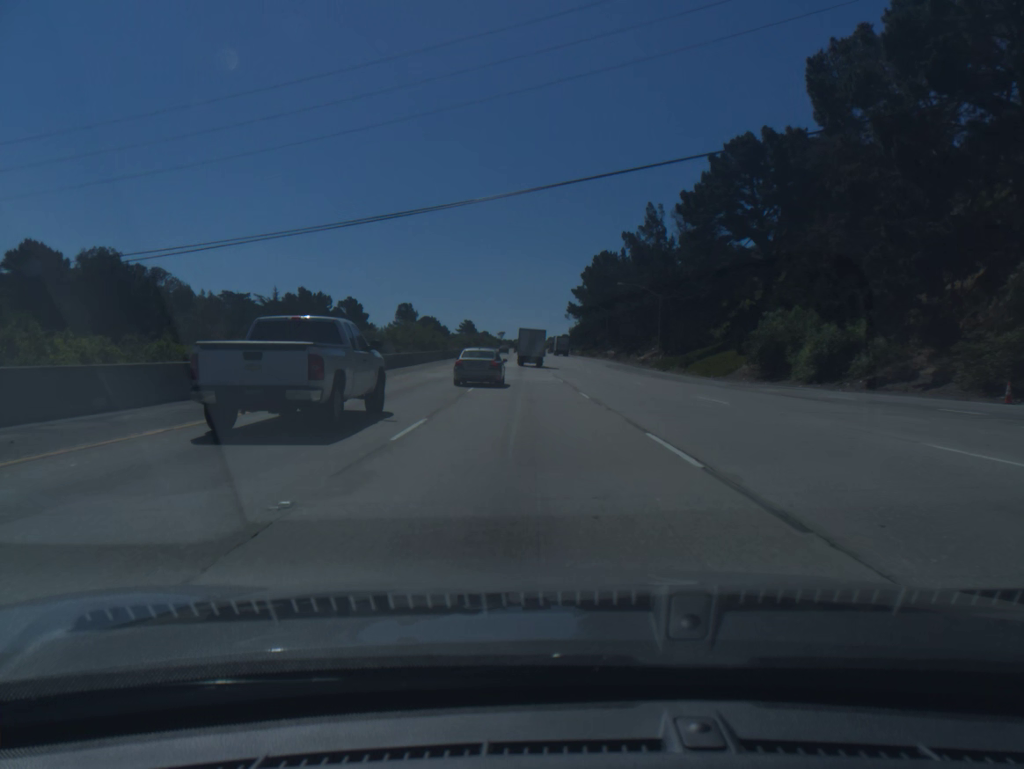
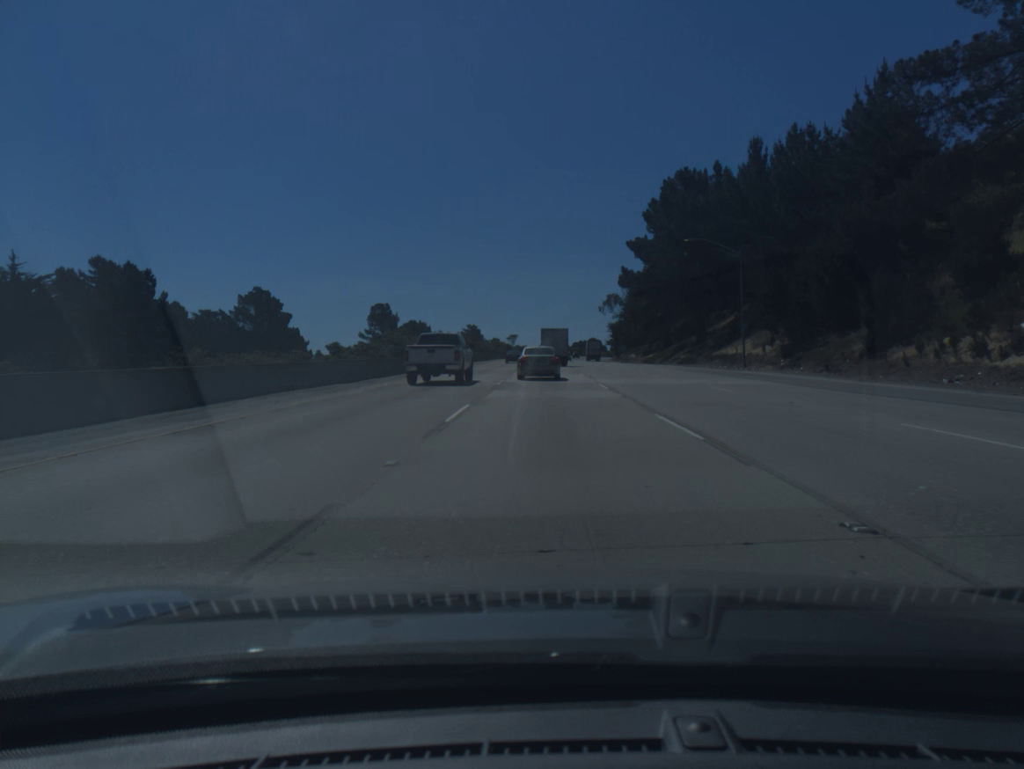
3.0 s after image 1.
(-2.6, +85.5) m; -2°
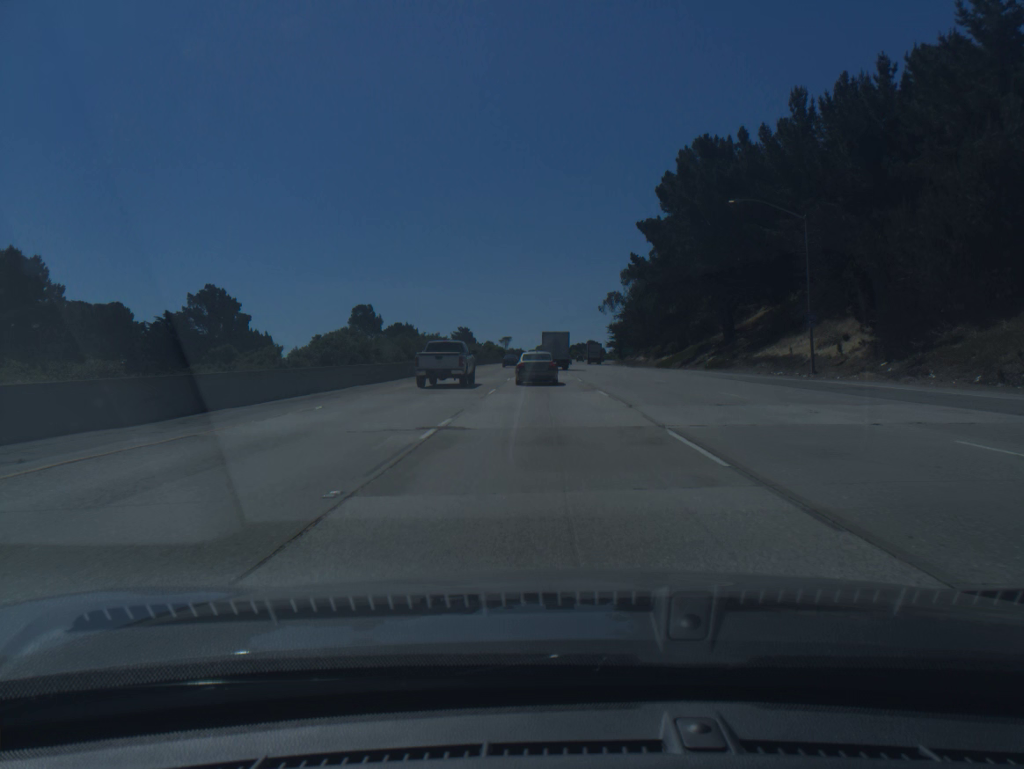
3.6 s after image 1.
(+0.1, +16.9) m; 0°
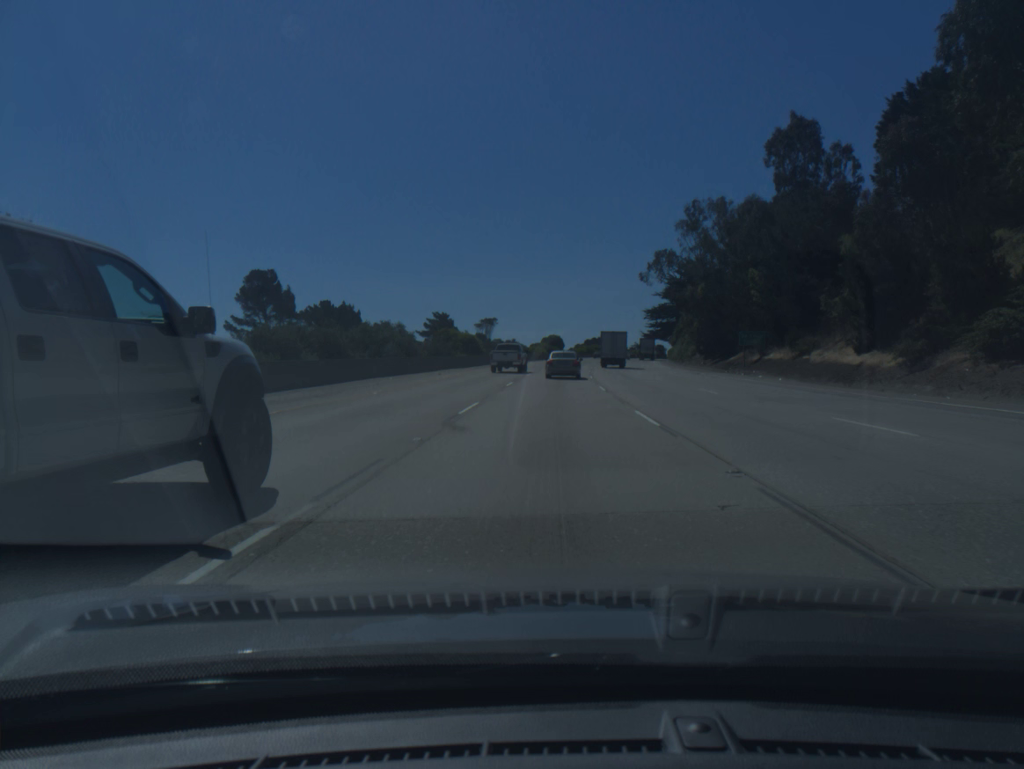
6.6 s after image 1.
(-0.6, +82.6) m; -1°
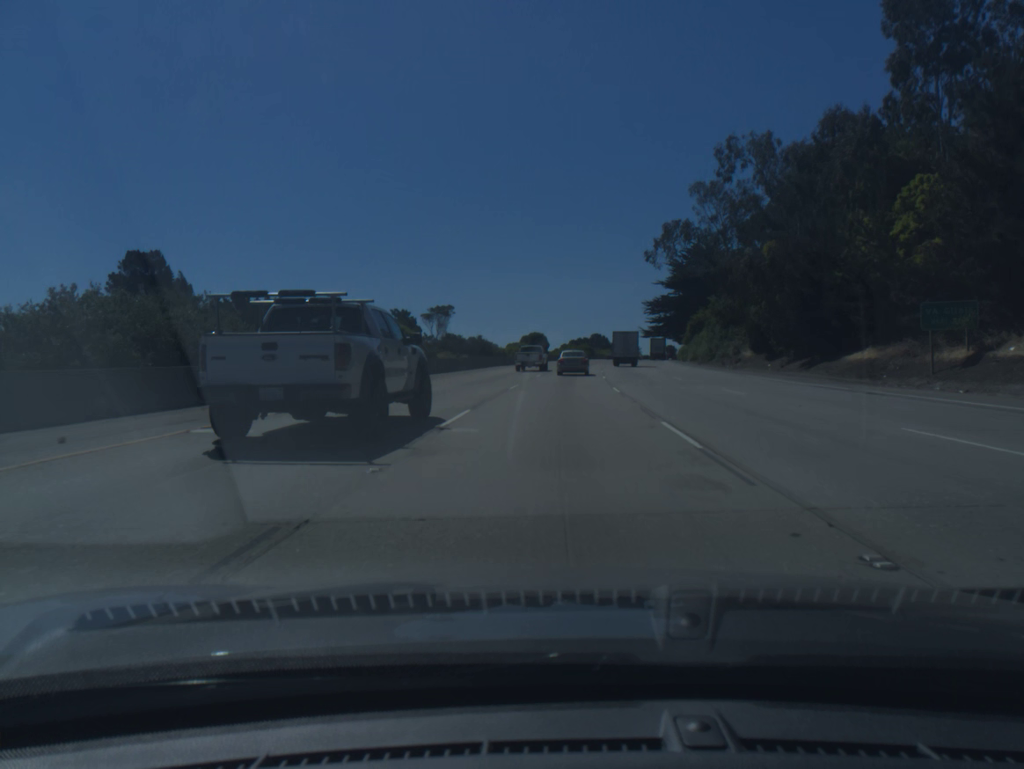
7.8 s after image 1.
(+0.3, +32.6) m; +1°
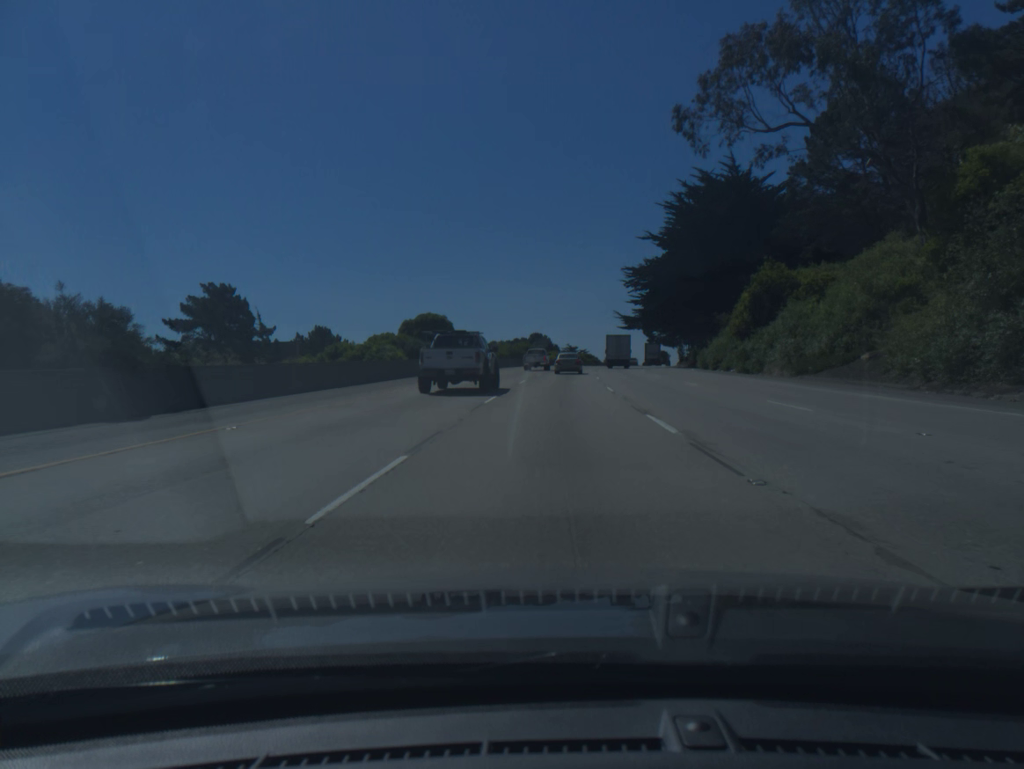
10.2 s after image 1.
(+2.6, +65.3) m; +5°
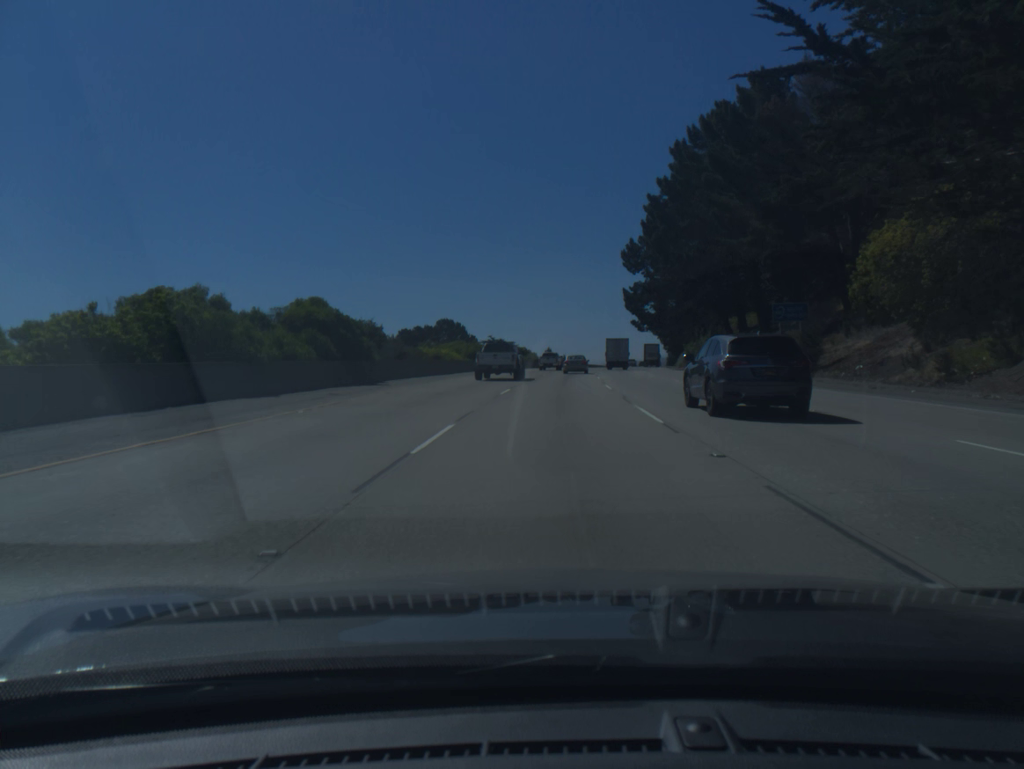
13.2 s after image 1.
(+3.5, +83.4) m; +5°
